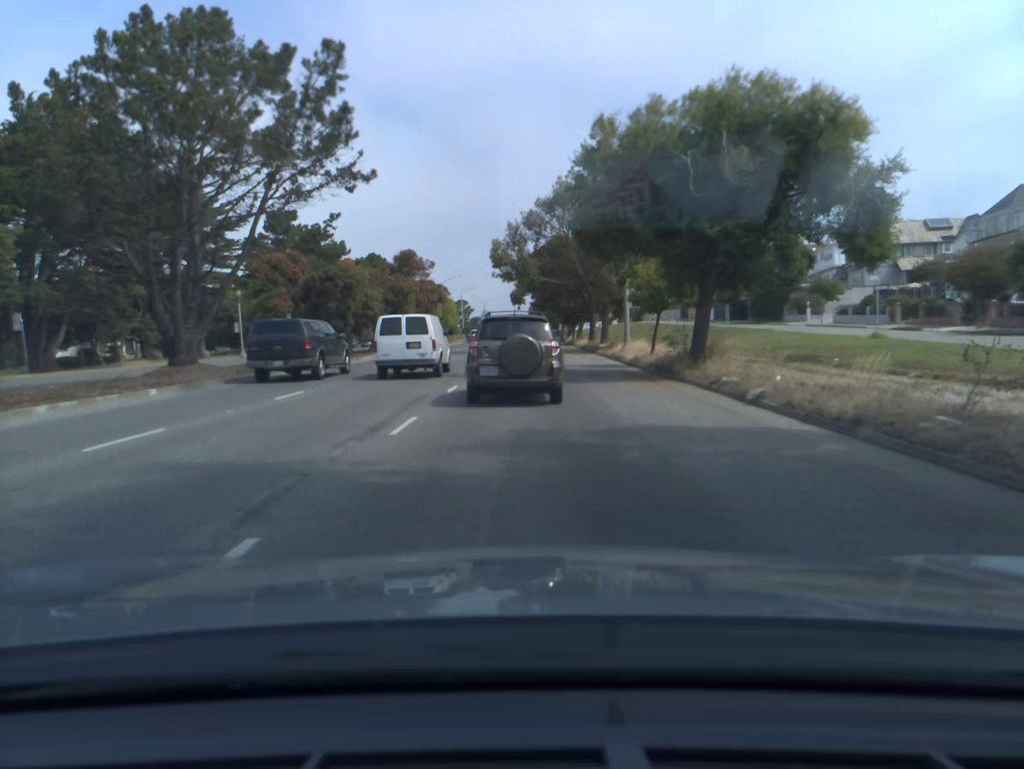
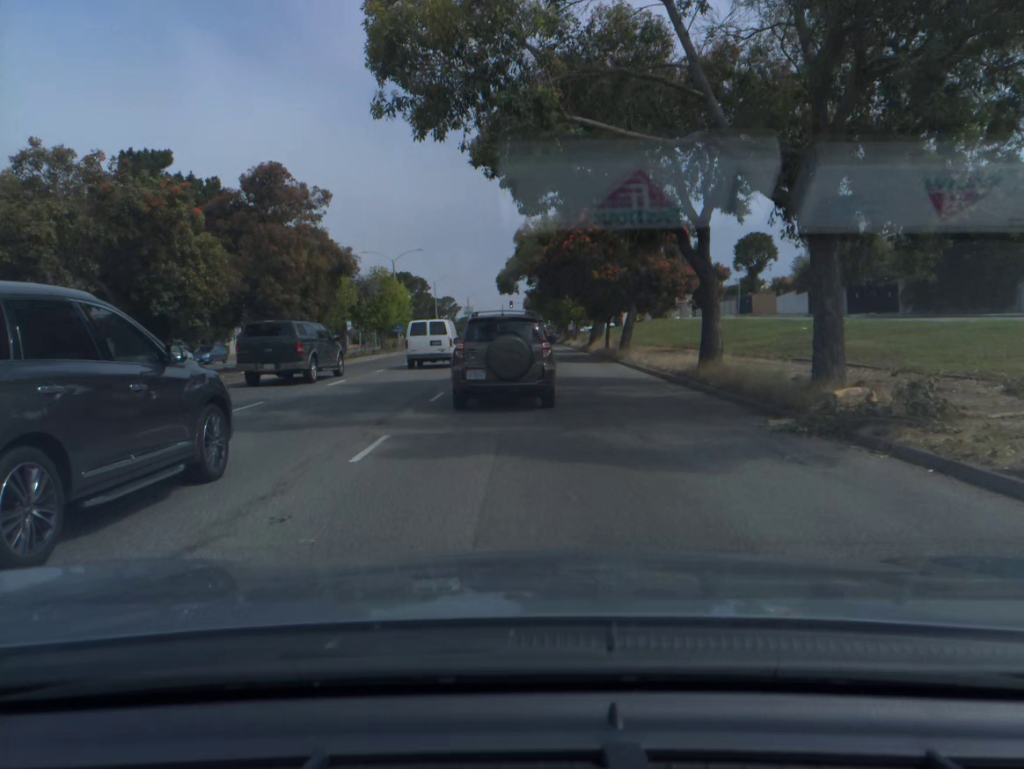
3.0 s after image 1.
(+0.2, +37.8) m; +1°
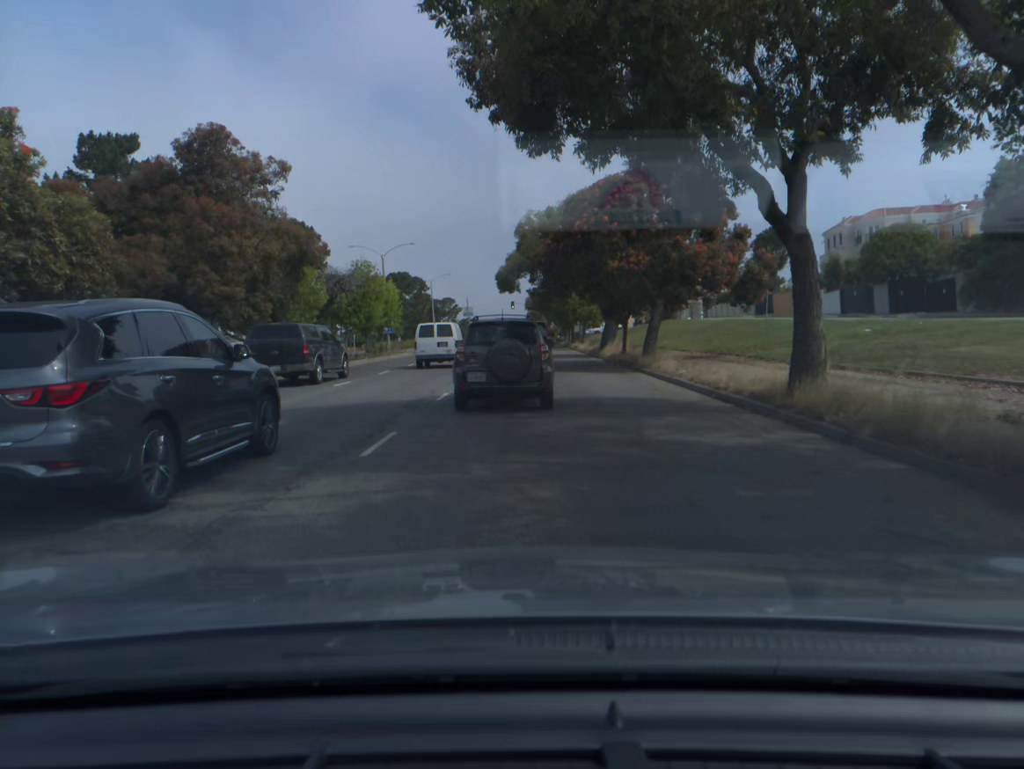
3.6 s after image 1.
(0.0, +6.7) m; 0°
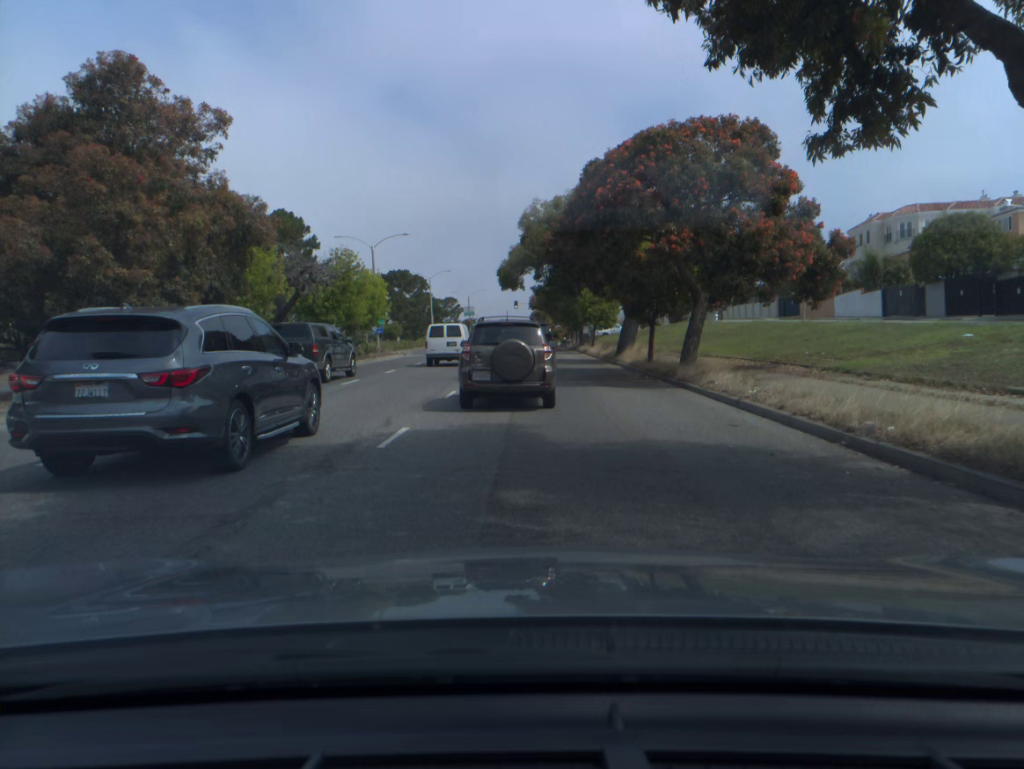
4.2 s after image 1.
(0.0, +6.7) m; 0°
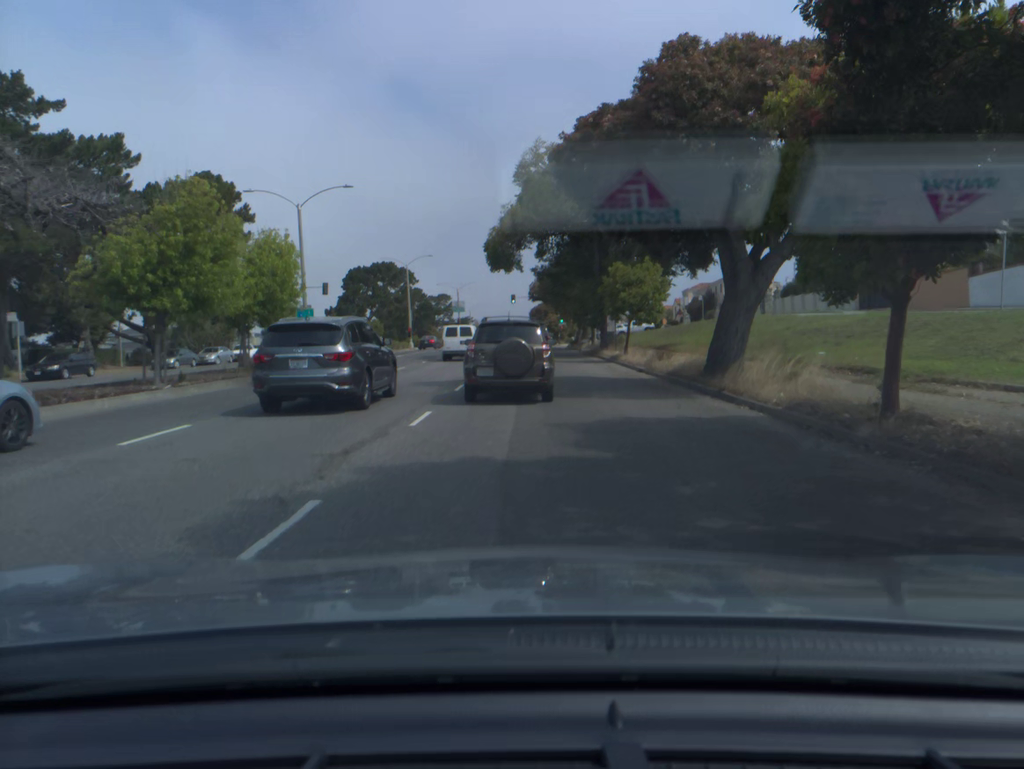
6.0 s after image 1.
(0.0, +19.8) m; 0°
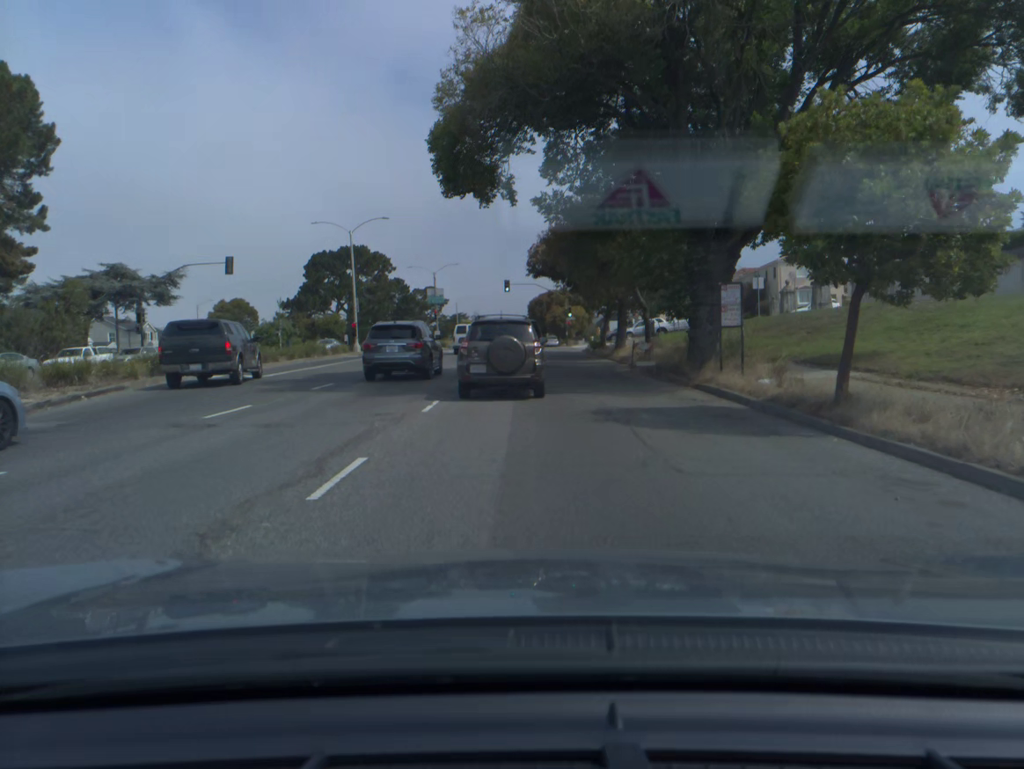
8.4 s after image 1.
(0.0, +26.2) m; 0°
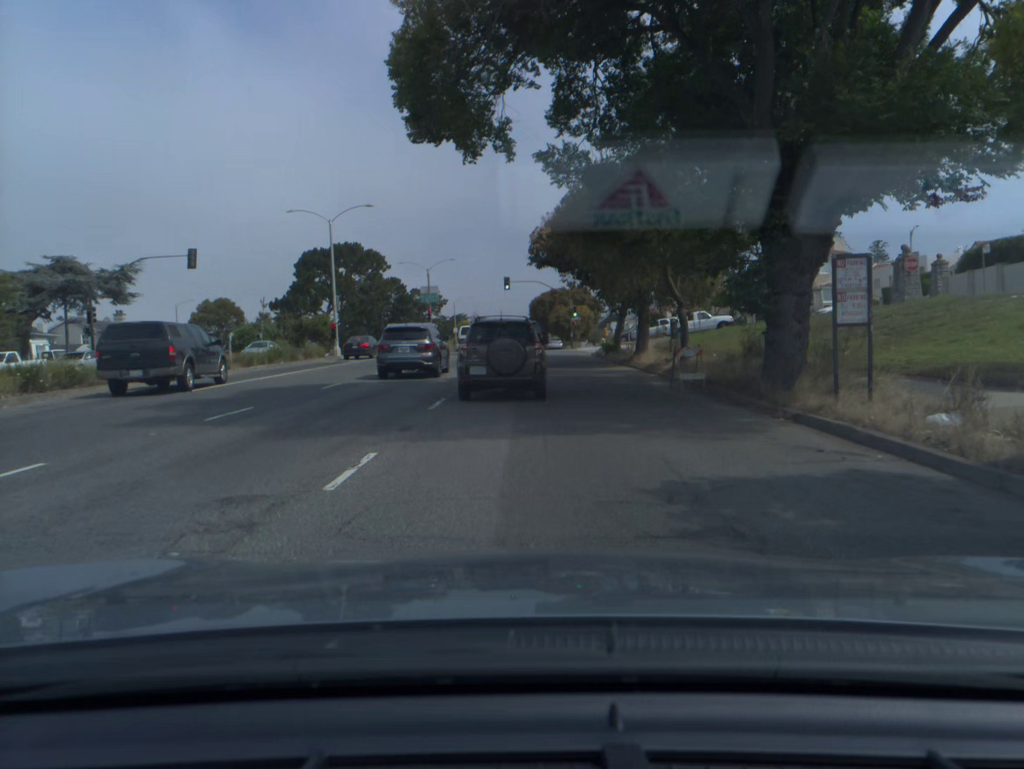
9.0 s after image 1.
(0.0, +6.7) m; 0°
